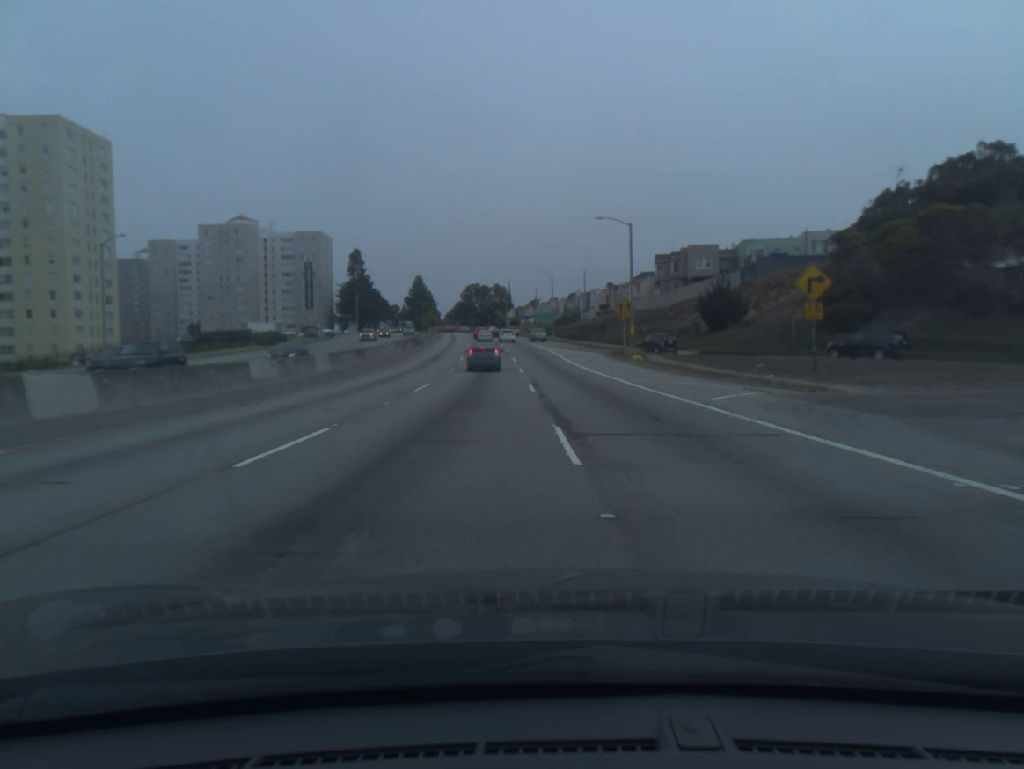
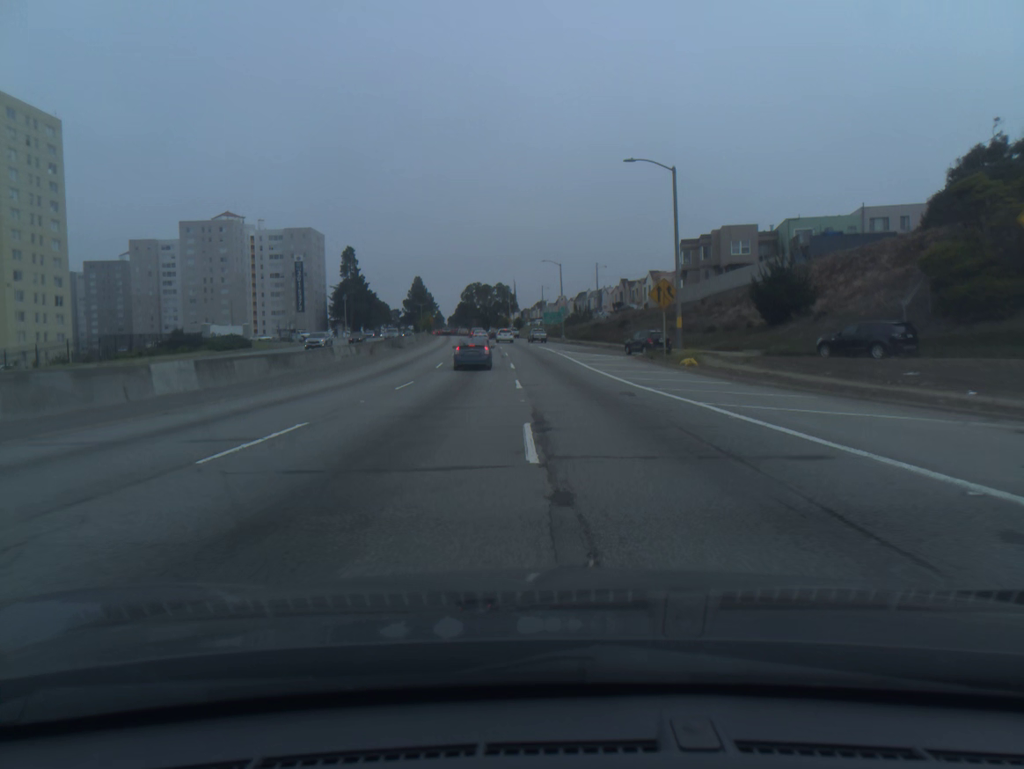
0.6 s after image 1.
(-0.1, +15.3) m; -1°
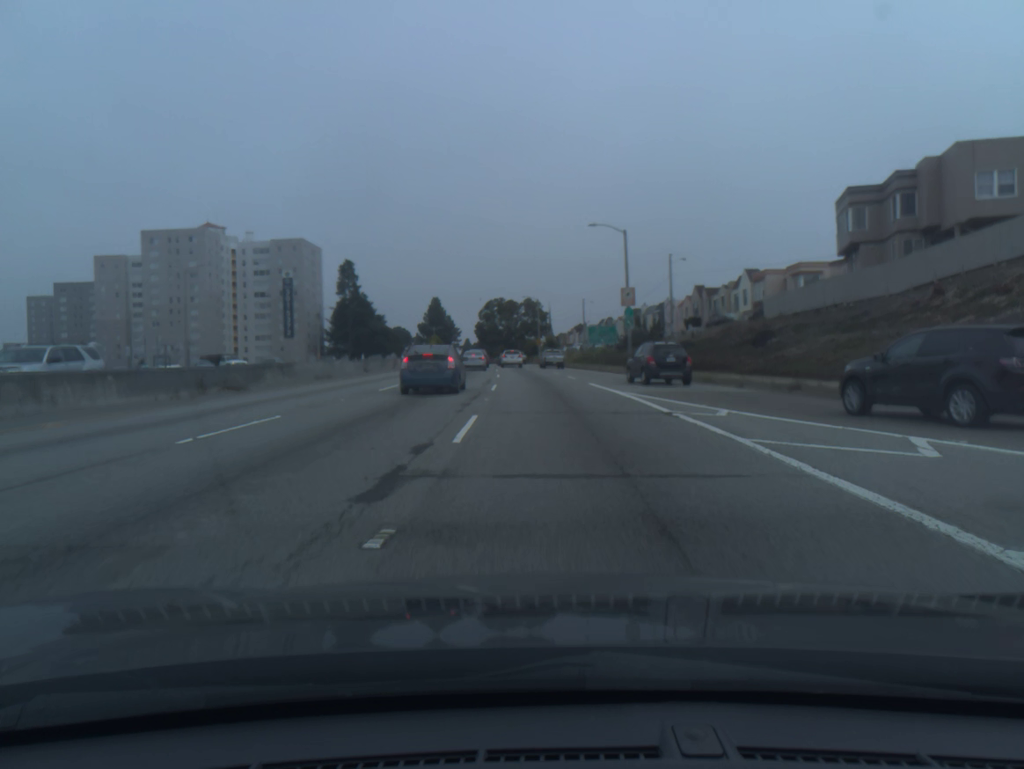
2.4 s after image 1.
(-0.8, +42.5) m; -2°
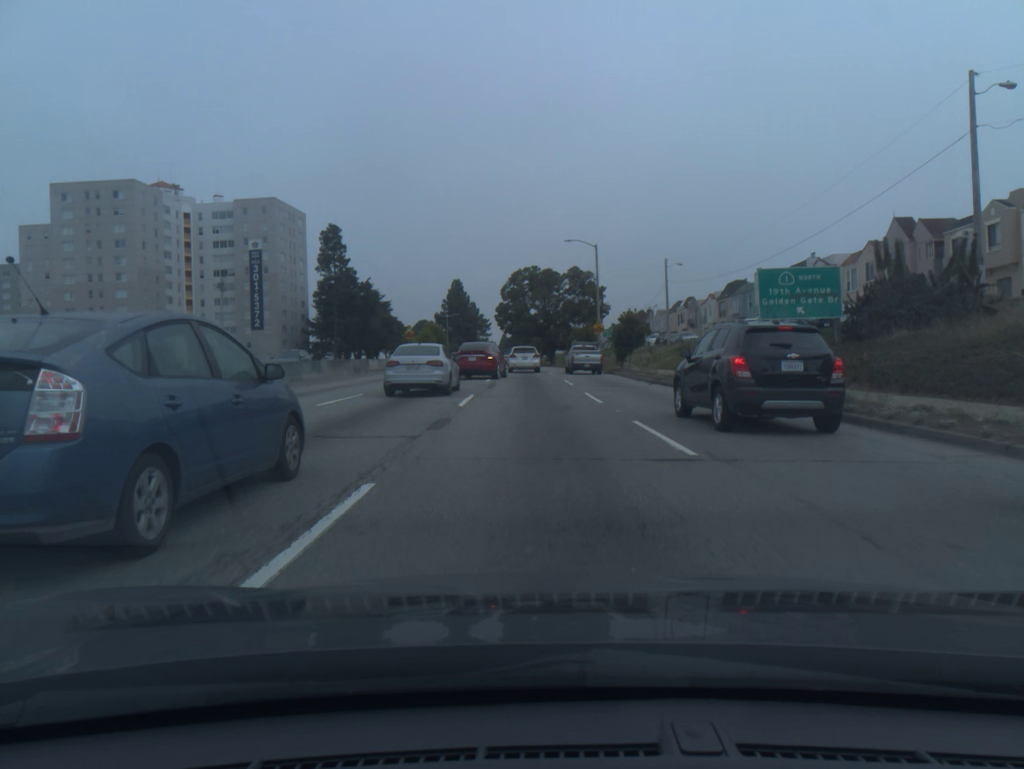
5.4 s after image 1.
(-1.6, +52.1) m; -3°
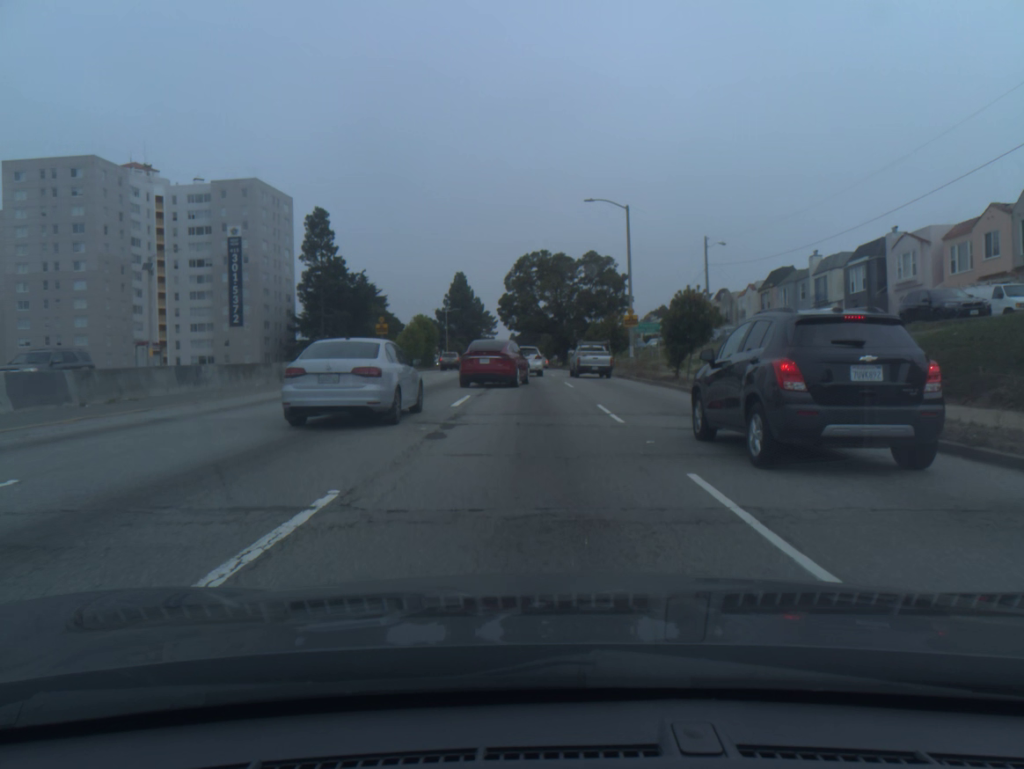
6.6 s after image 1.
(-0.1, +15.1) m; -1°
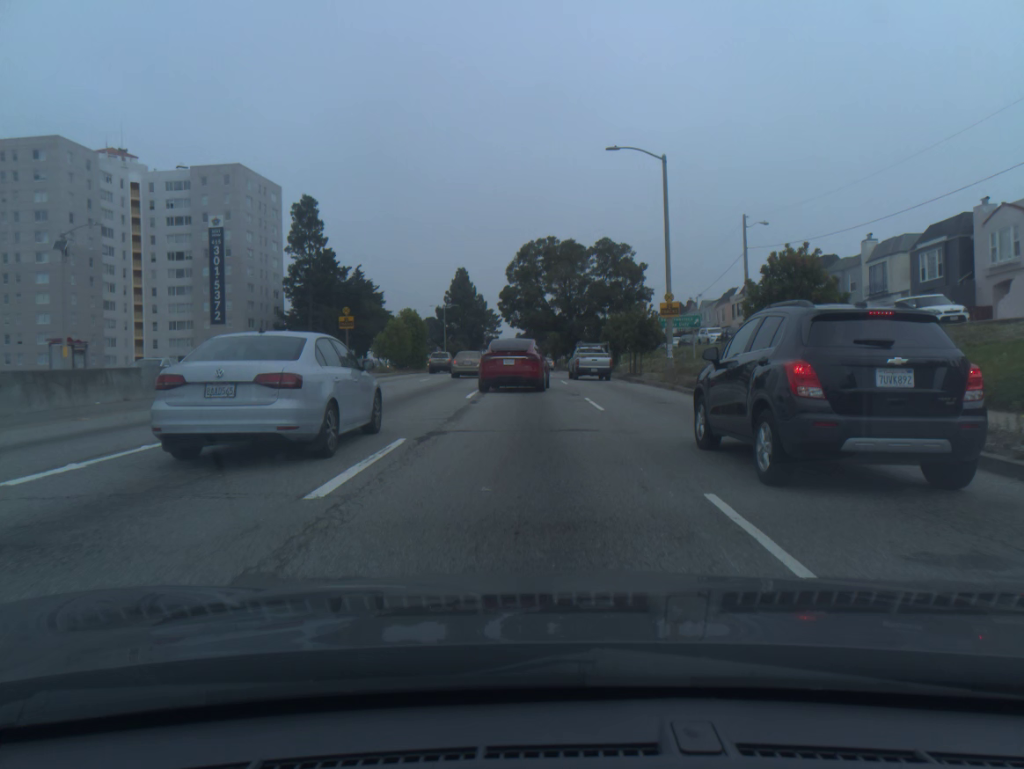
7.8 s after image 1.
(0.0, +11.3) m; 0°
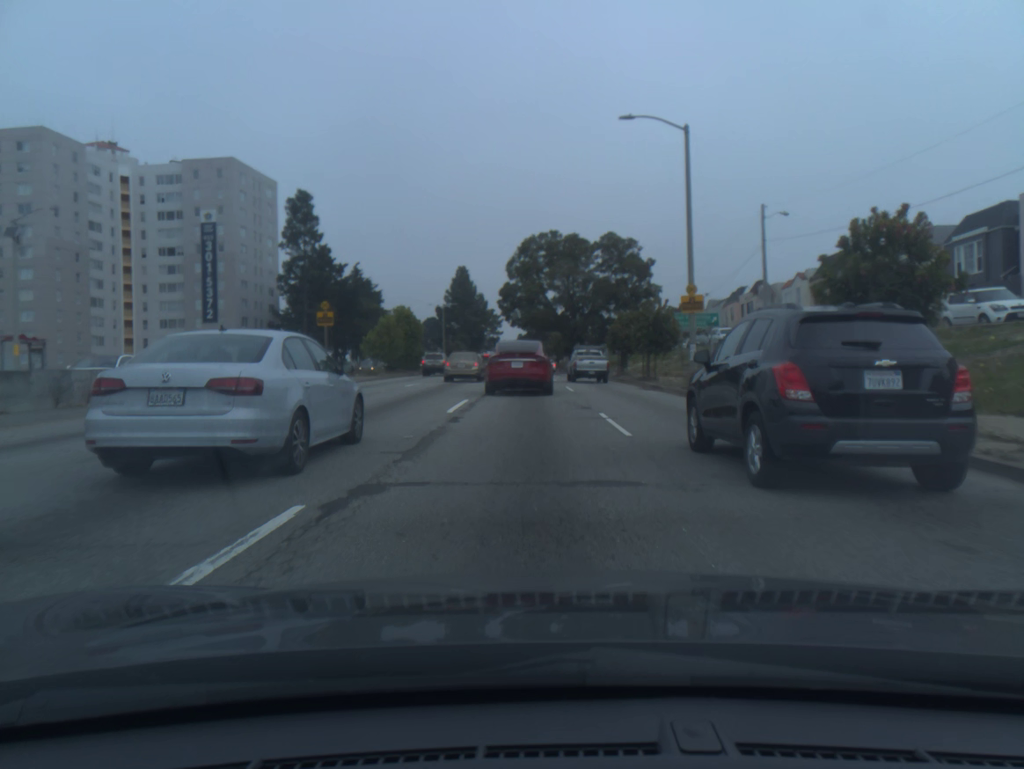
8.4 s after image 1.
(0.0, +4.7) m; 0°
